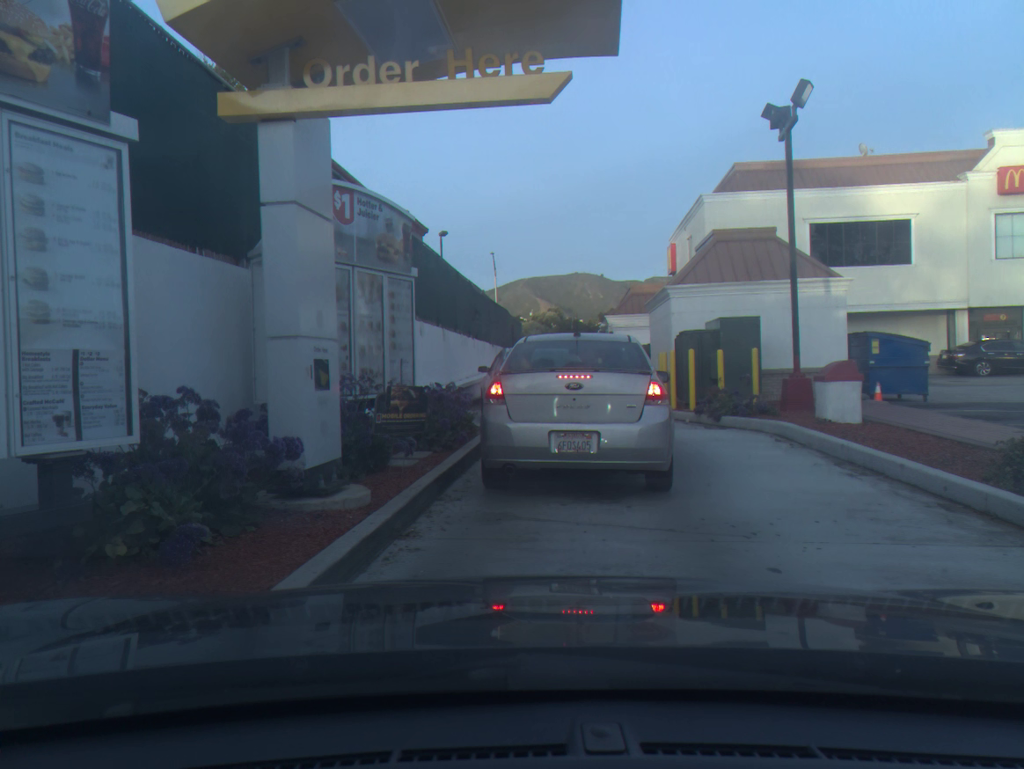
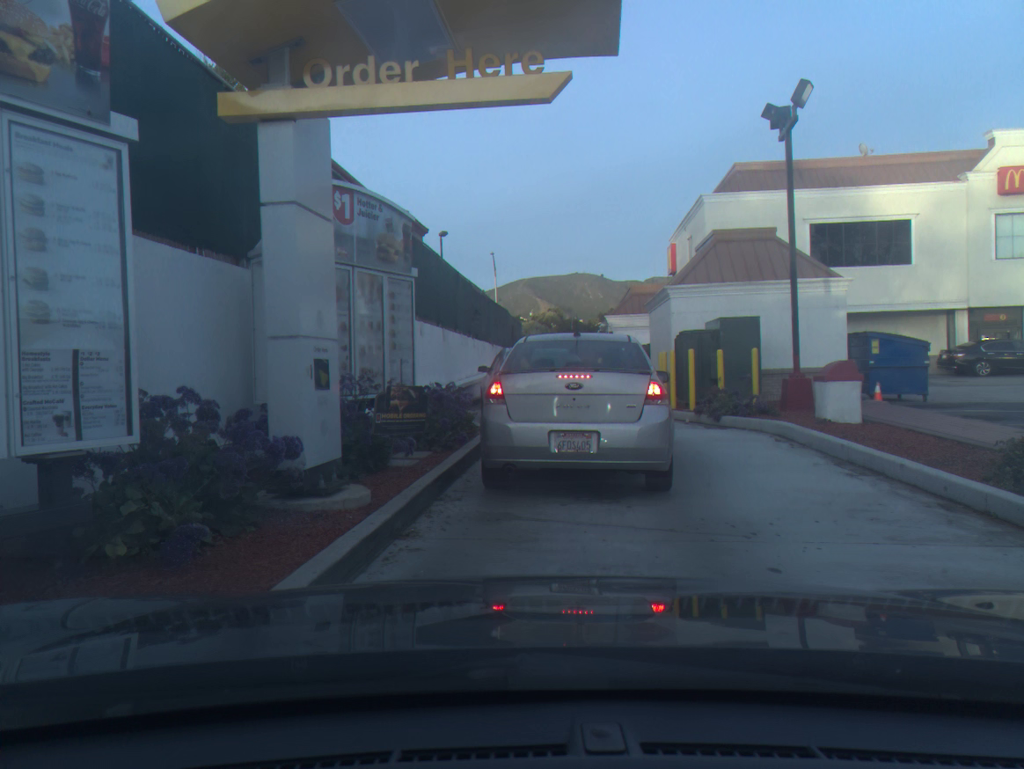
(0.0, 0.0) m; 0°
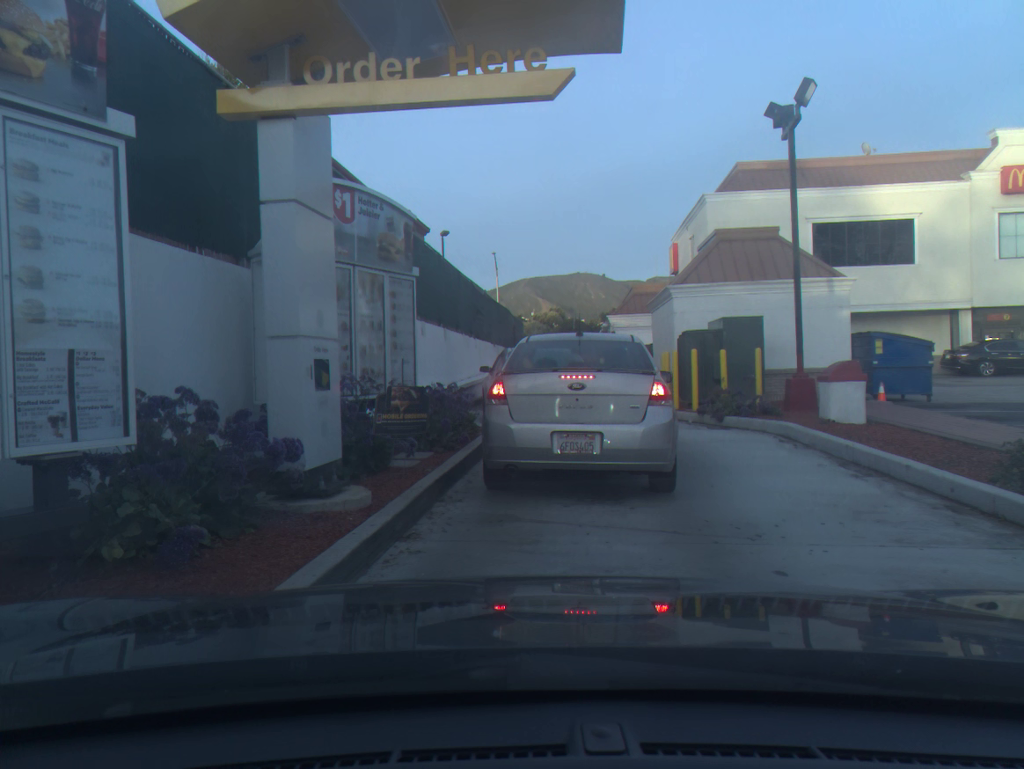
(0.0, 0.0) m; 0°
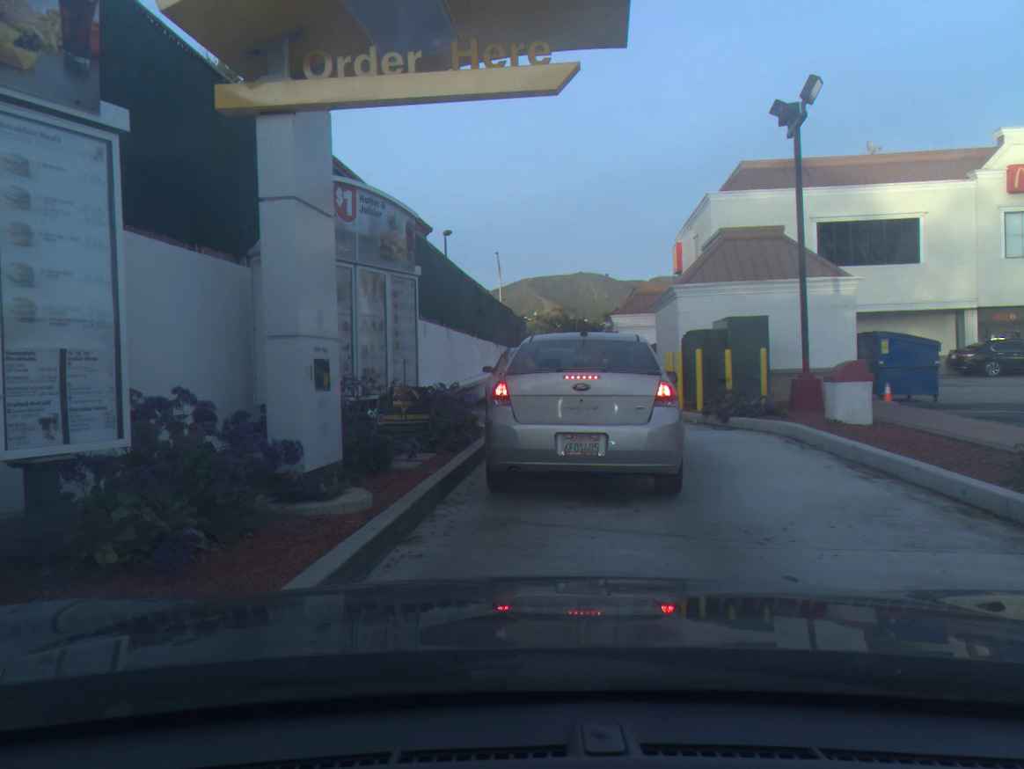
(0.0, +0.1) m; 0°
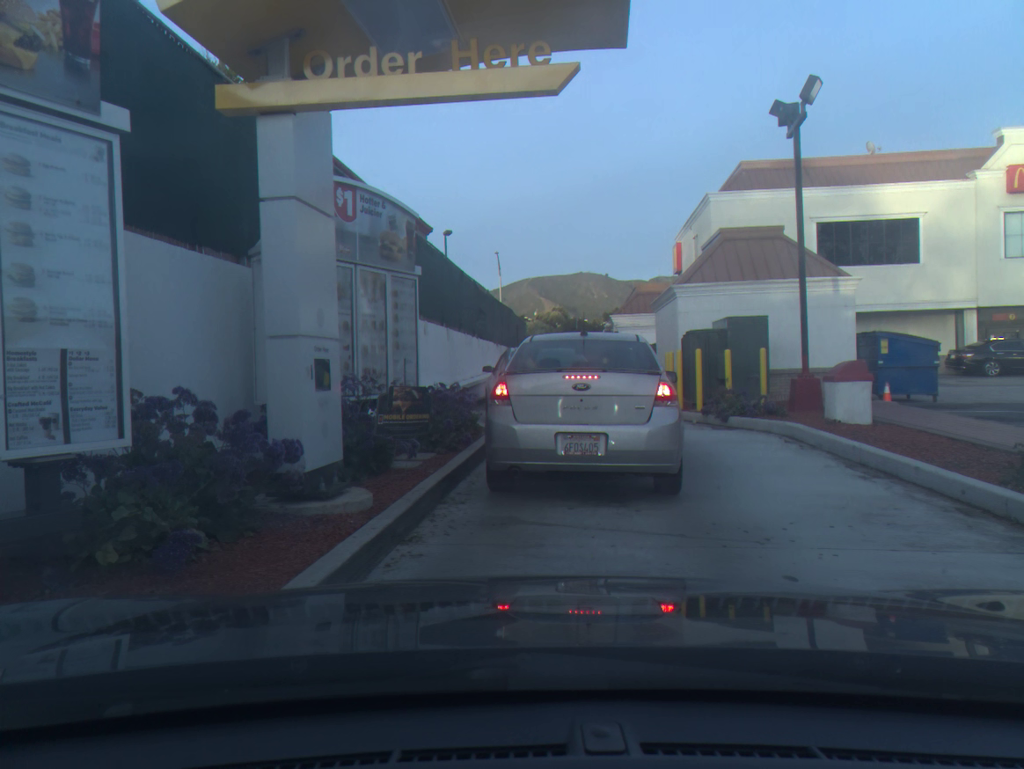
(0.0, 0.0) m; 0°
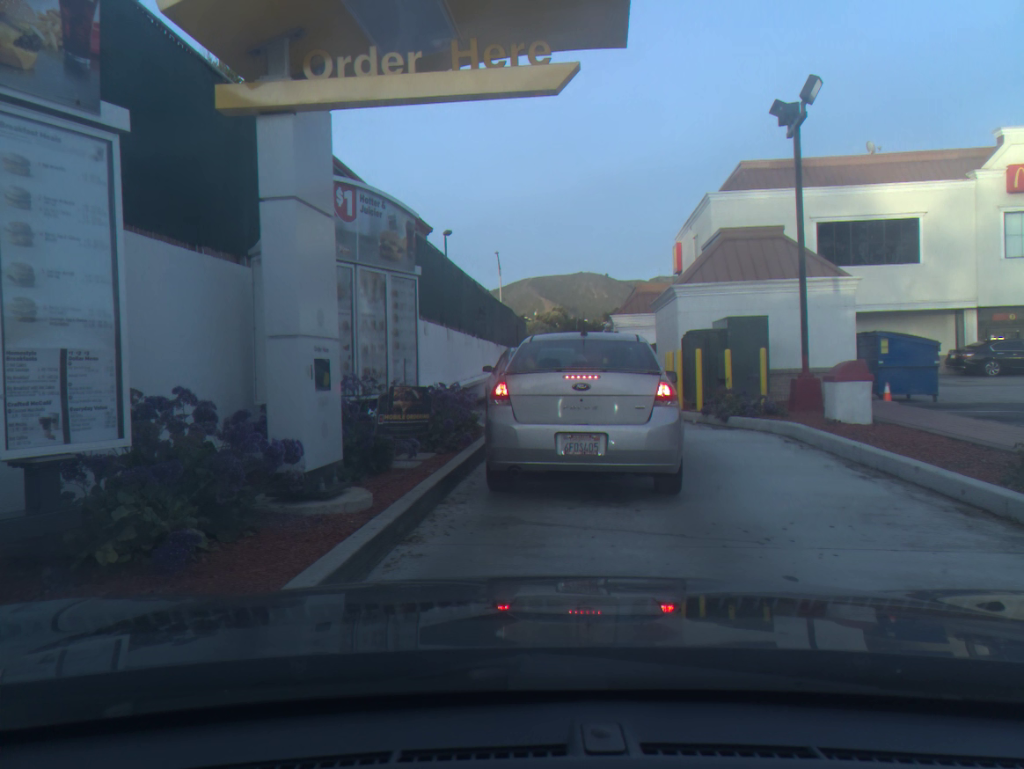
(0.0, 0.0) m; 0°
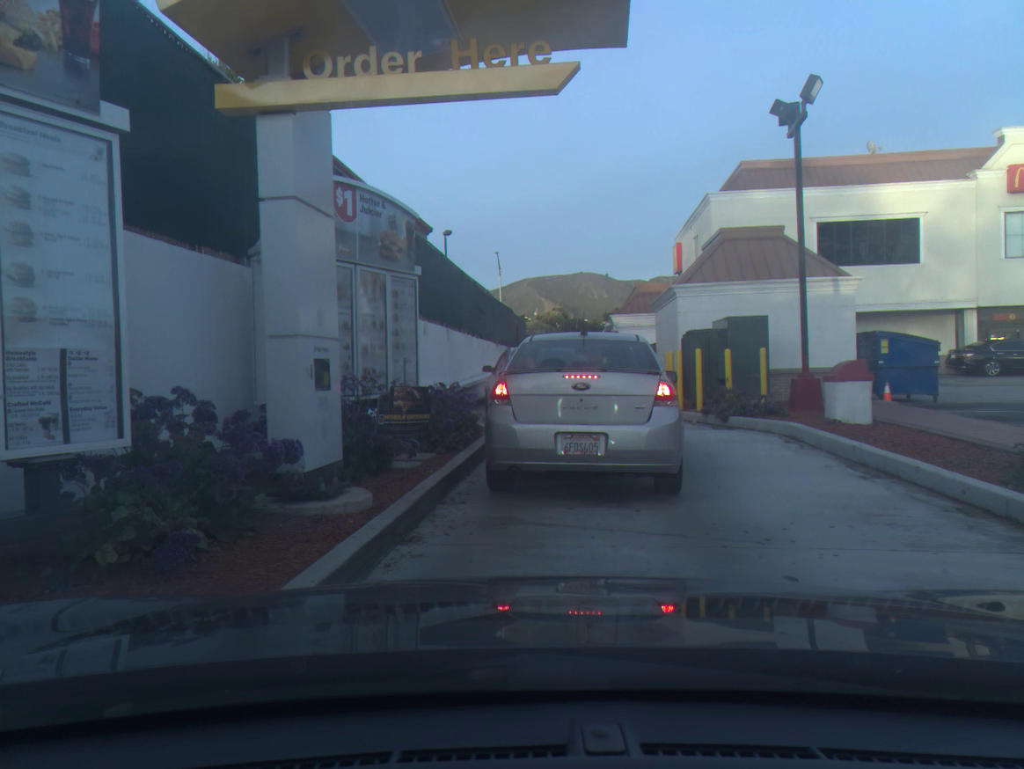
(0.0, 0.0) m; 0°
